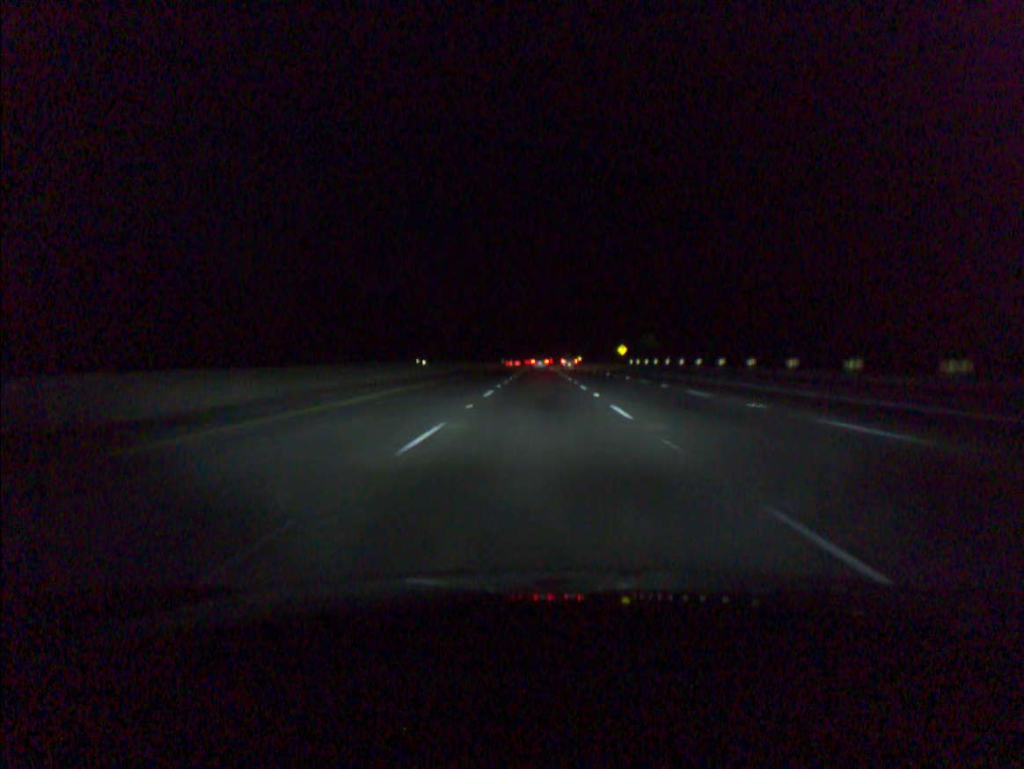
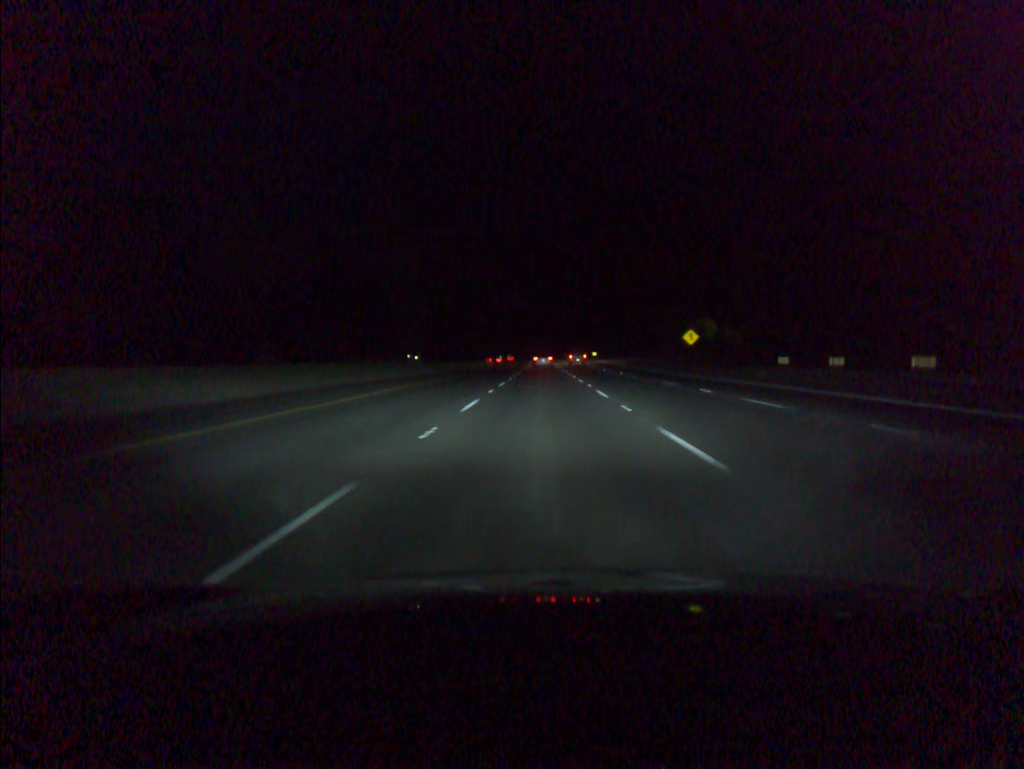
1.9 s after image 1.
(-0.2, +65.9) m; 0°
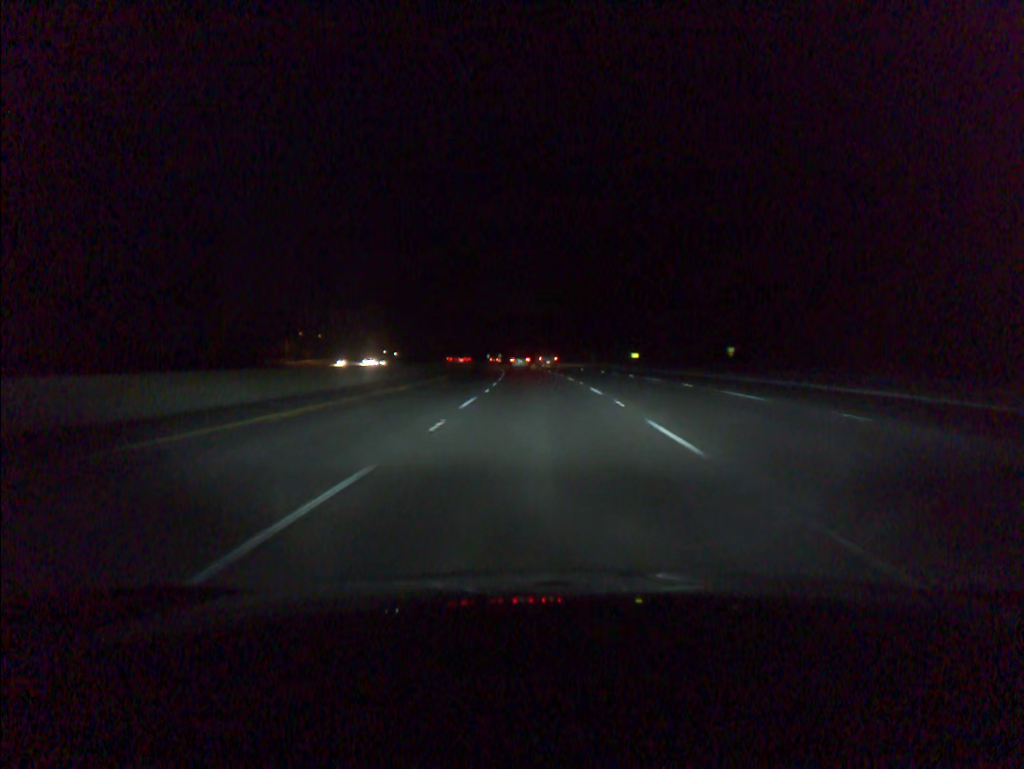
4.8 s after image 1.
(+0.1, +100.8) m; 0°
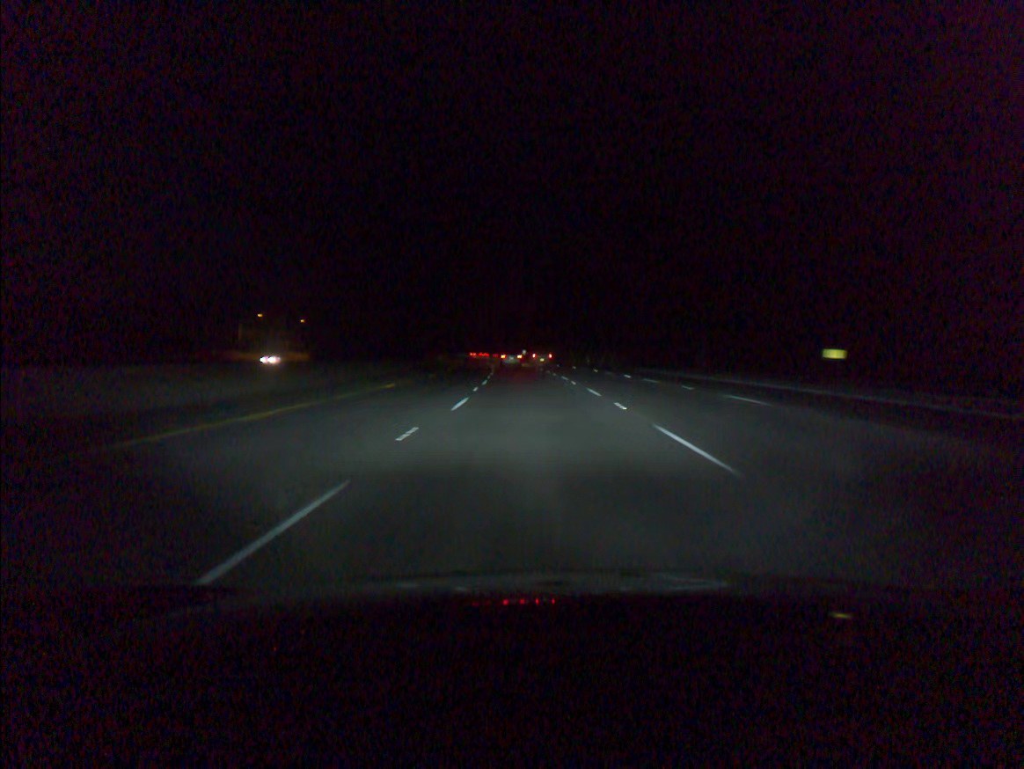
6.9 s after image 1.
(-1.8, +74.1) m; -3°
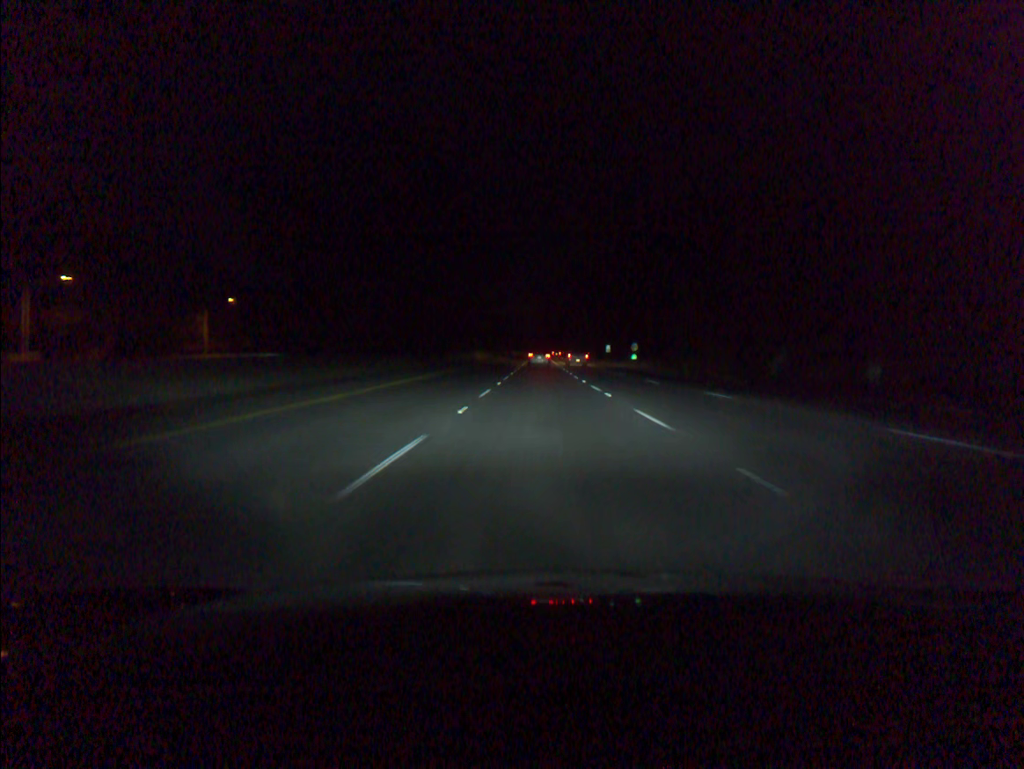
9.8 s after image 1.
(-4.4, +97.6) m; -5°
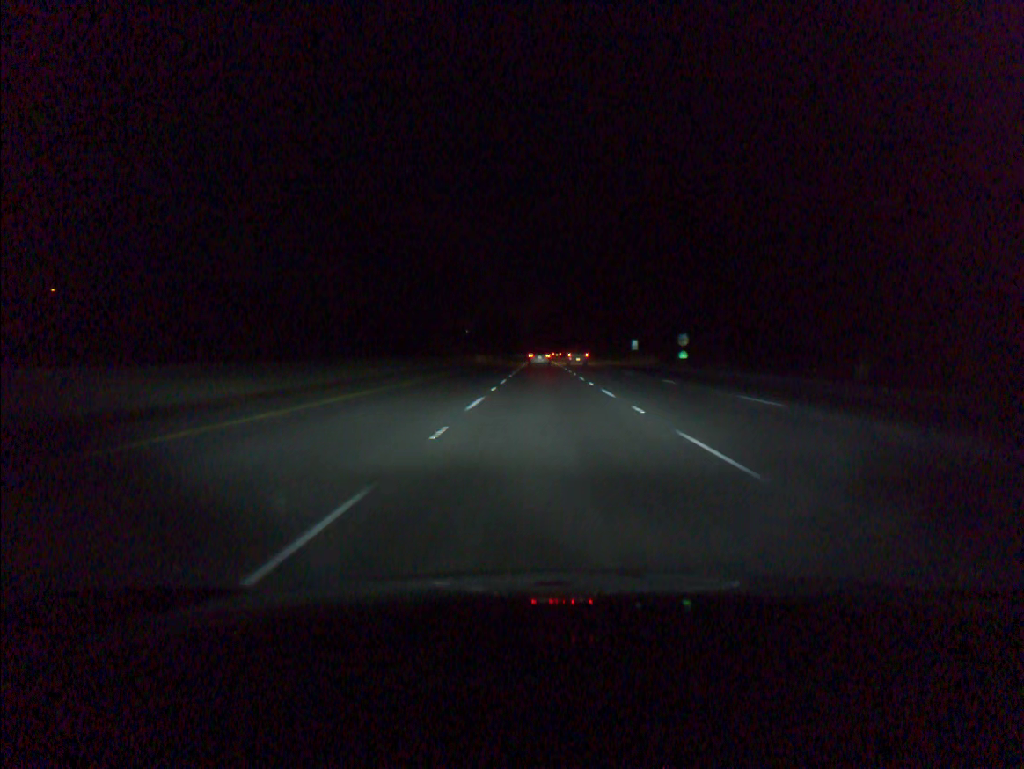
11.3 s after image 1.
(-0.2, +48.1) m; 0°
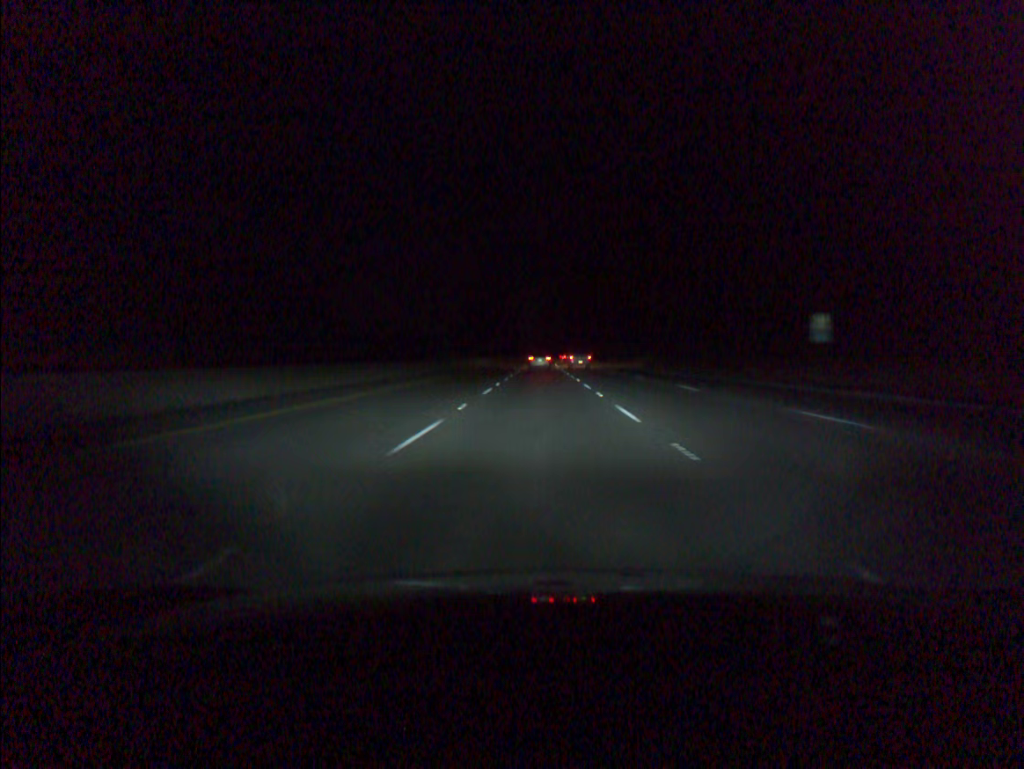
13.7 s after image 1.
(0.0, +80.6) m; 0°
